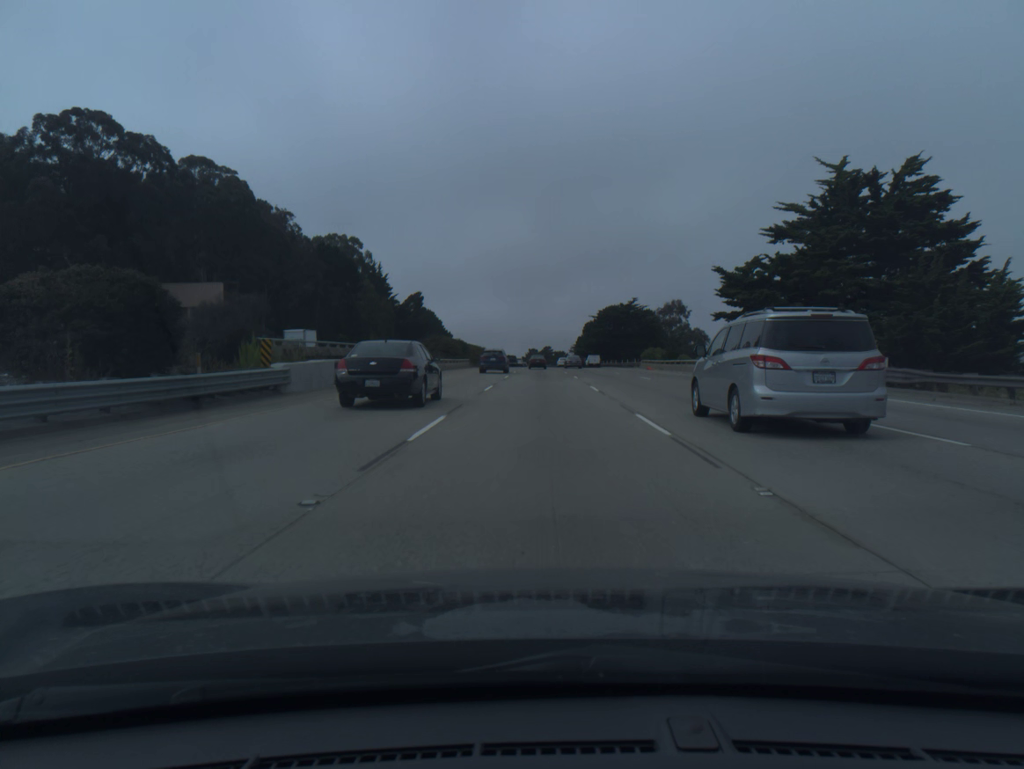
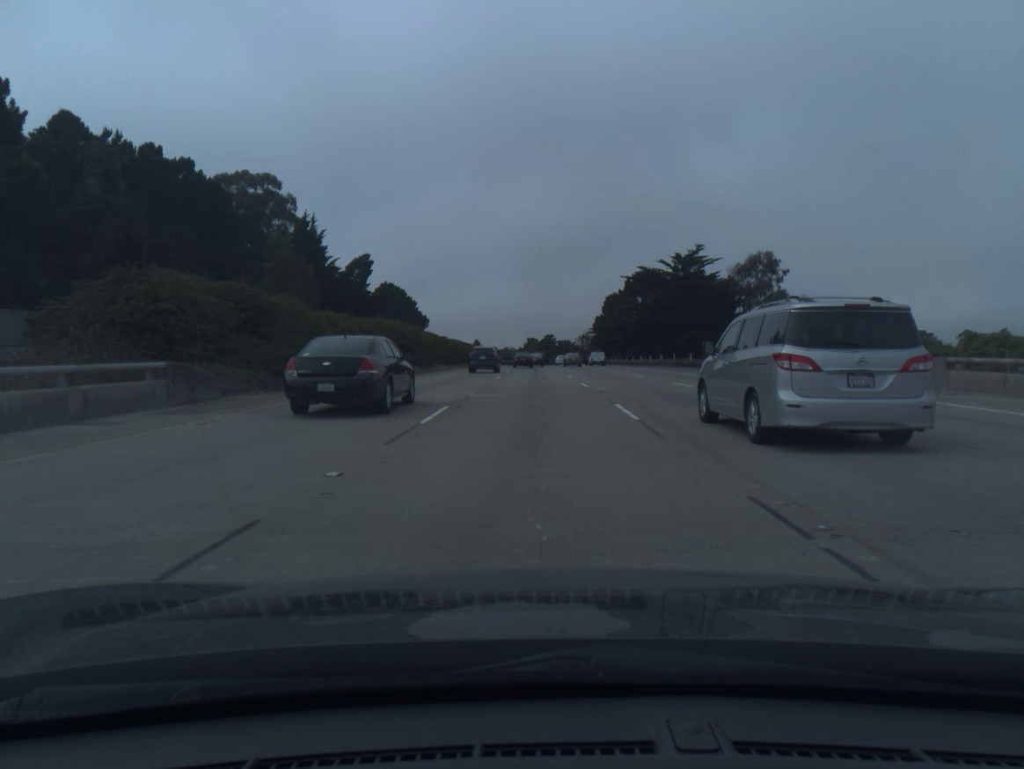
(+0.2, +71.1) m; 0°
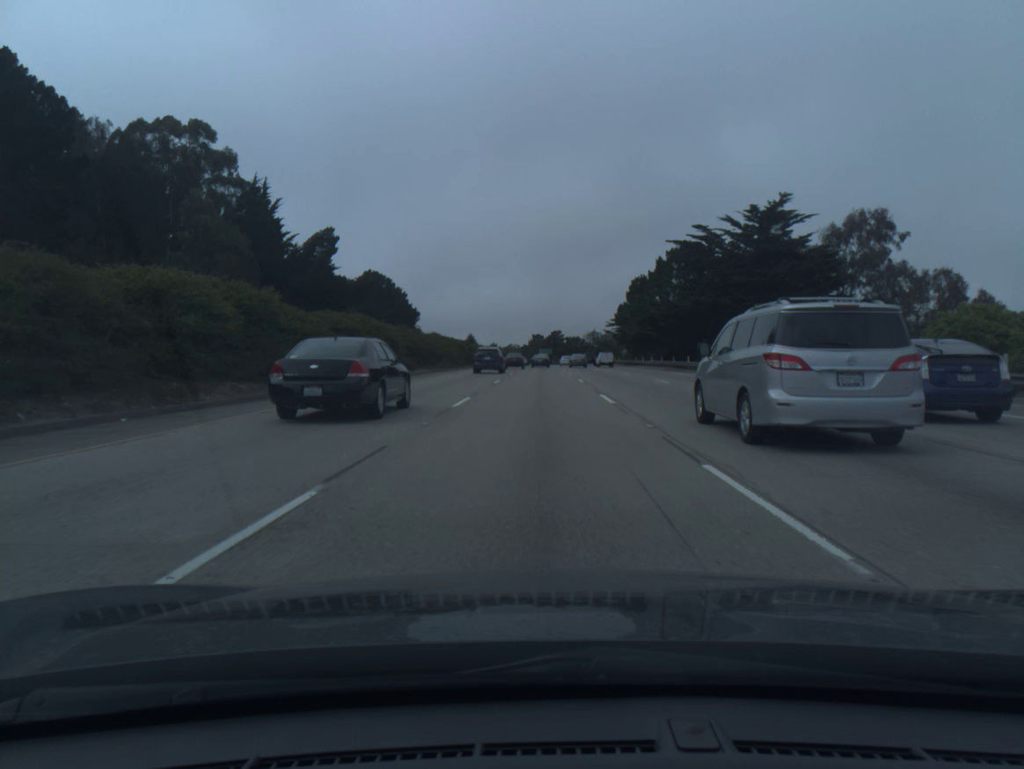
(-0.1, +34.9) m; 0°
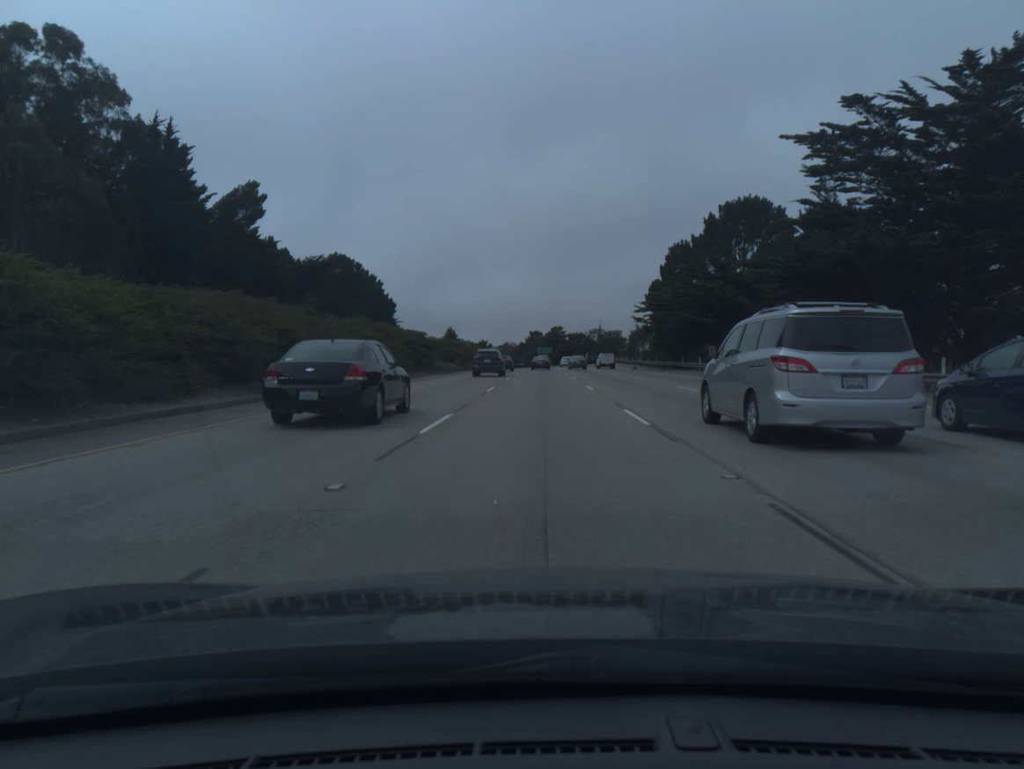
(0.0, +34.7) m; 0°
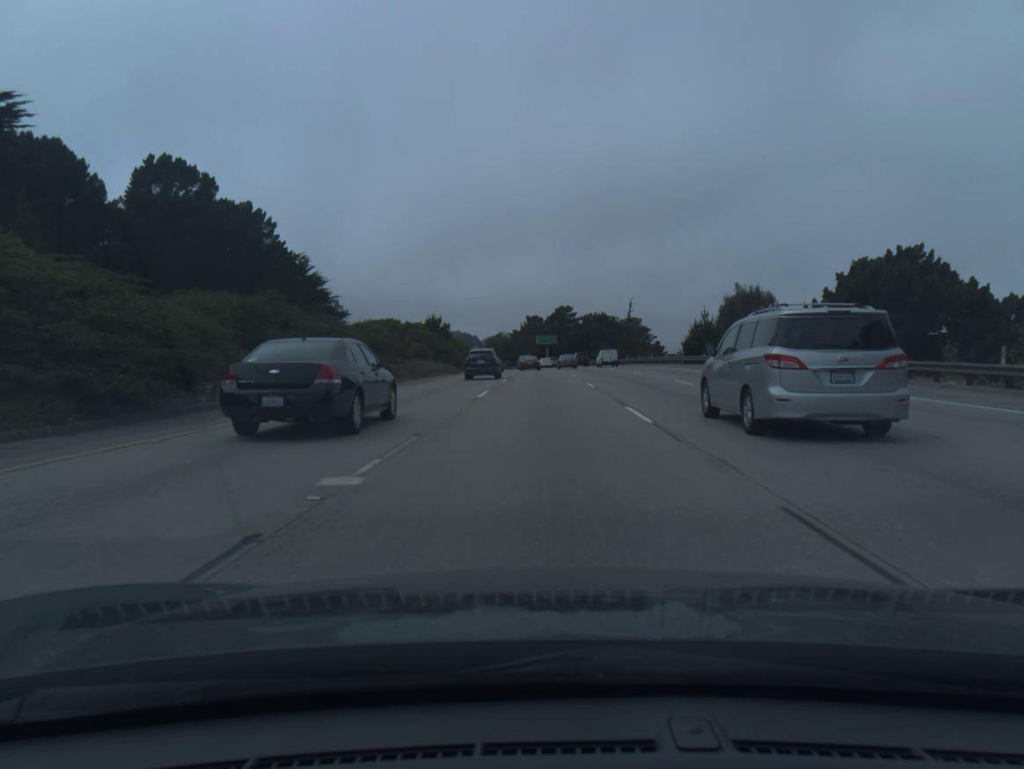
(+0.2, +87.0) m; 0°
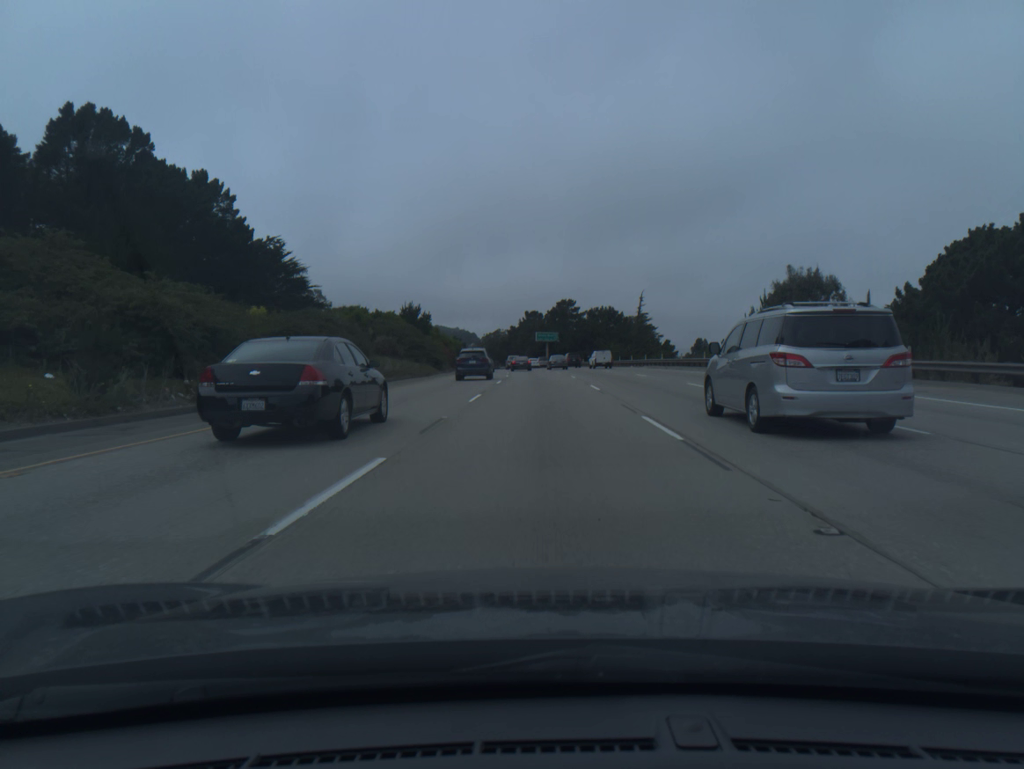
(0.0, +17.5) m; 0°
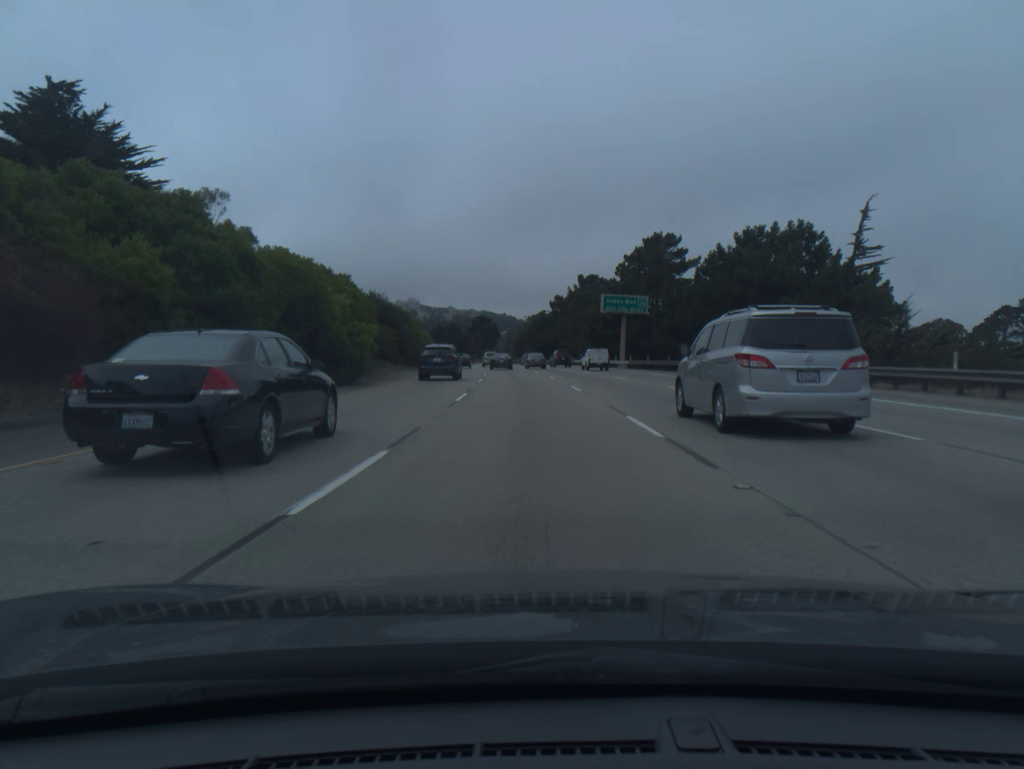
(-1.9, +87.2) m; -3°
